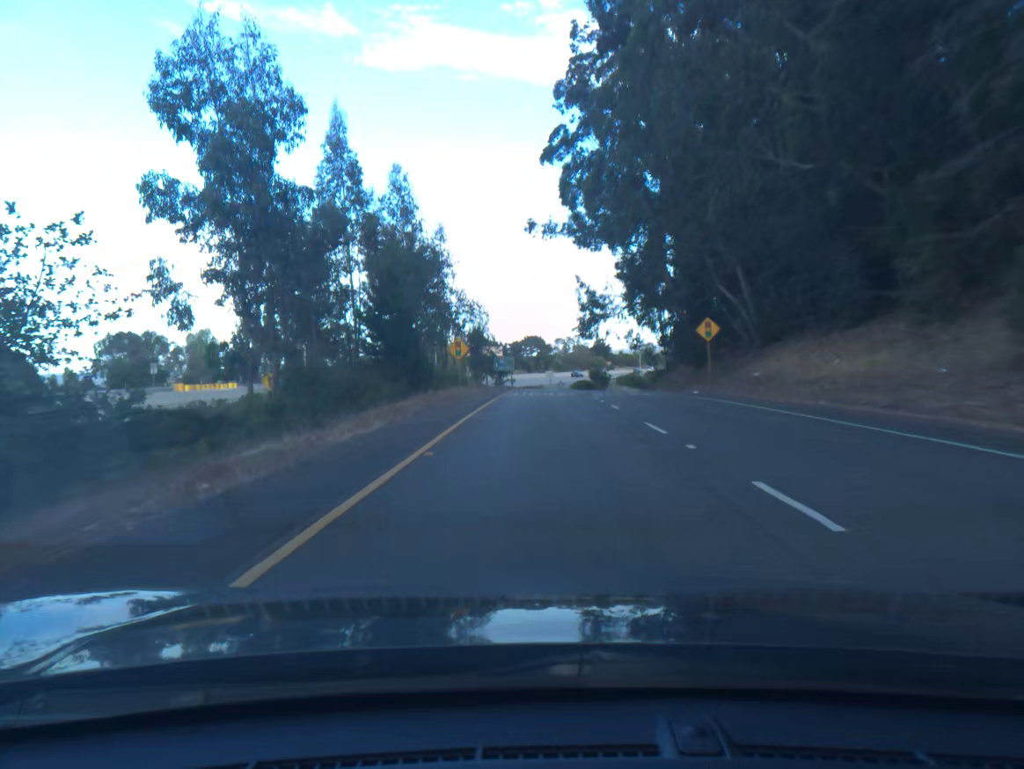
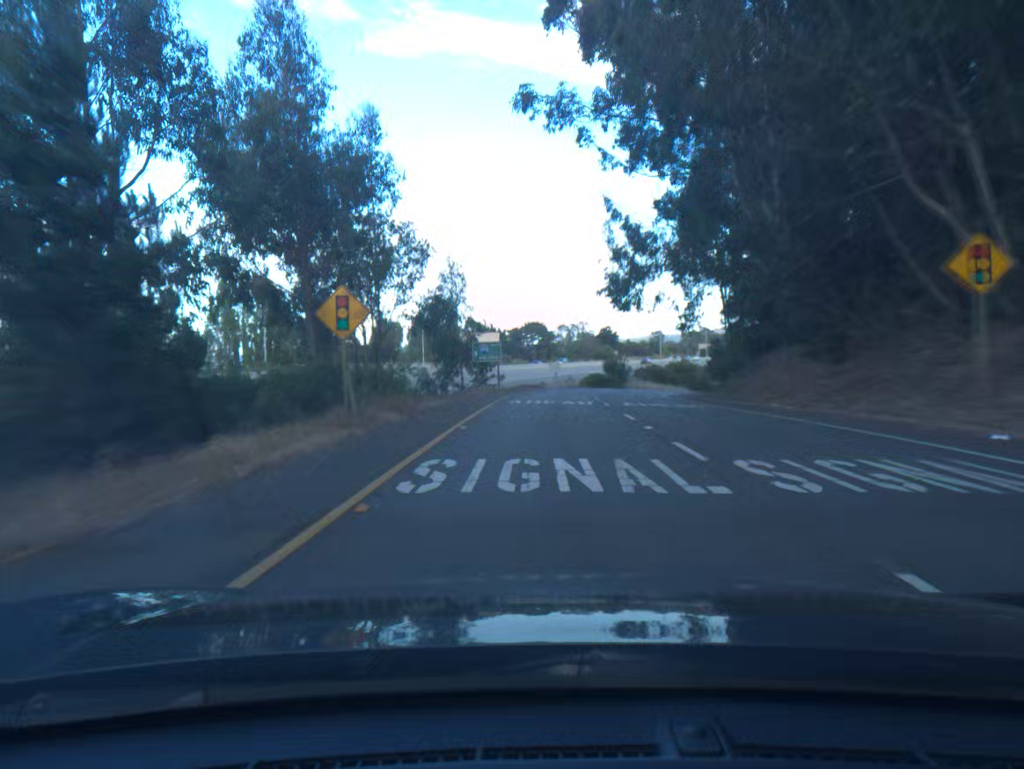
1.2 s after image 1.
(-0.1, +25.3) m; 0°
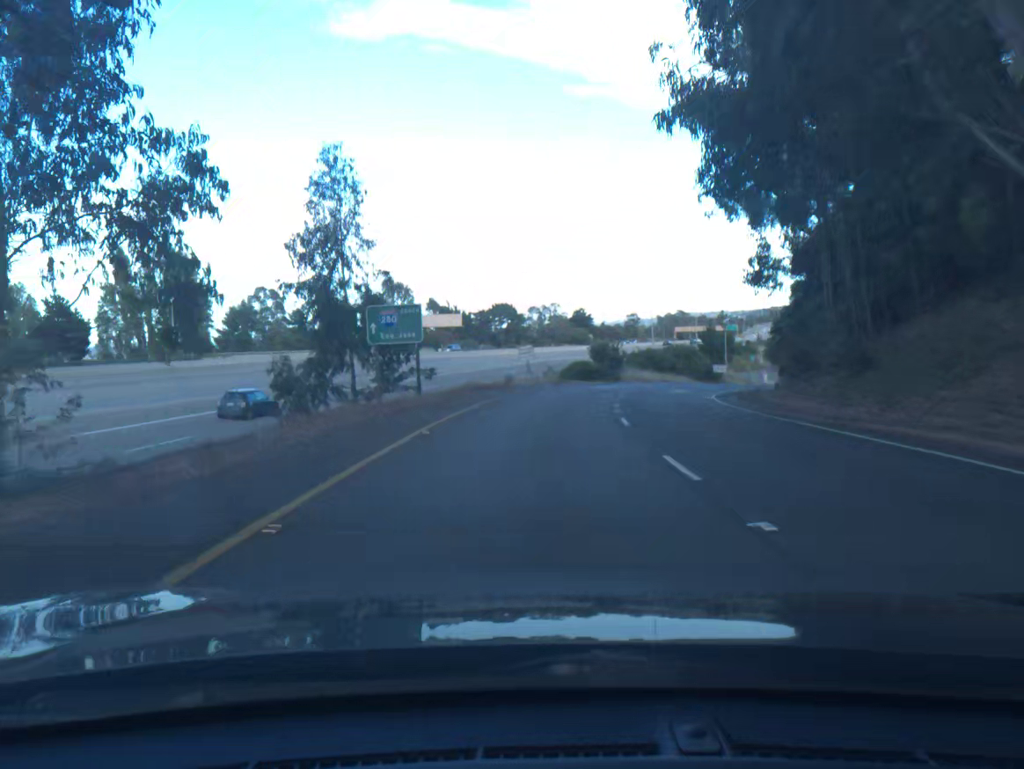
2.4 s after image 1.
(+0.3, +23.7) m; +2°
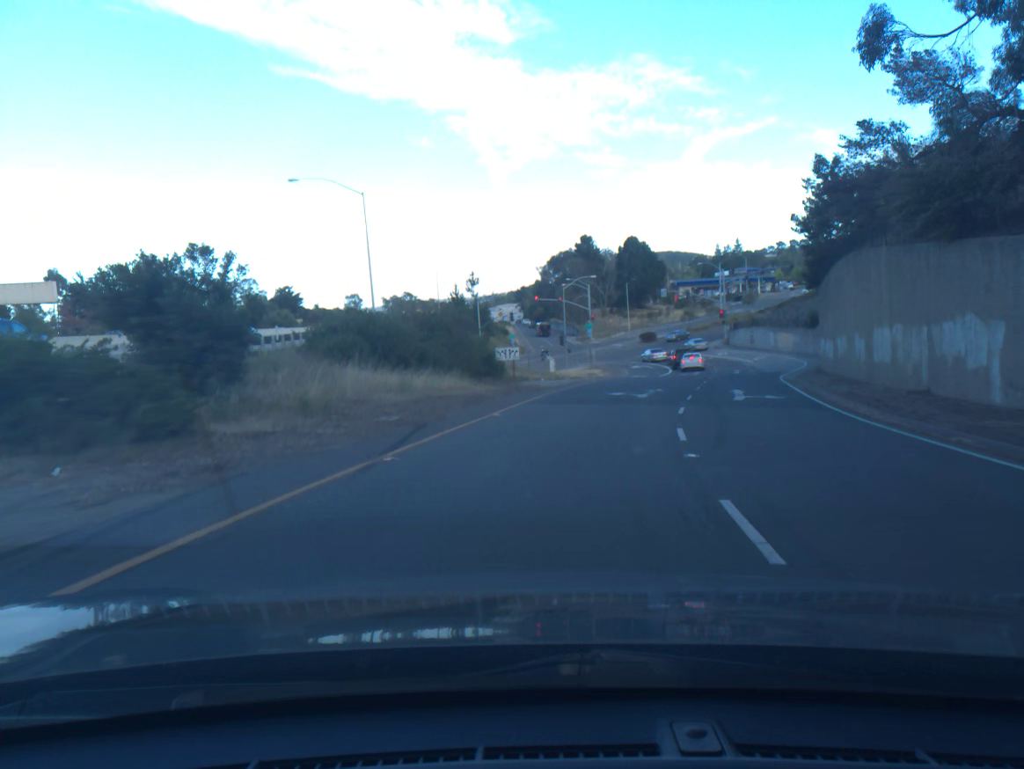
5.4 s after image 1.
(+7.3, +54.1) m; +19°
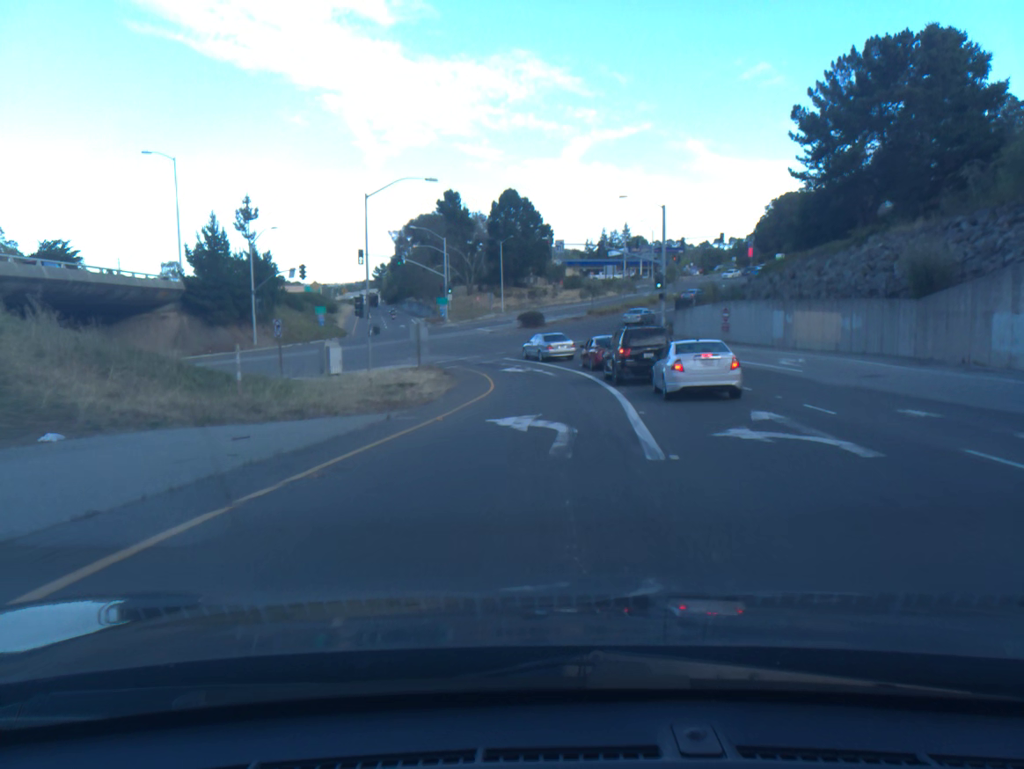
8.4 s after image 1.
(+4.8, +45.4) m; +9°
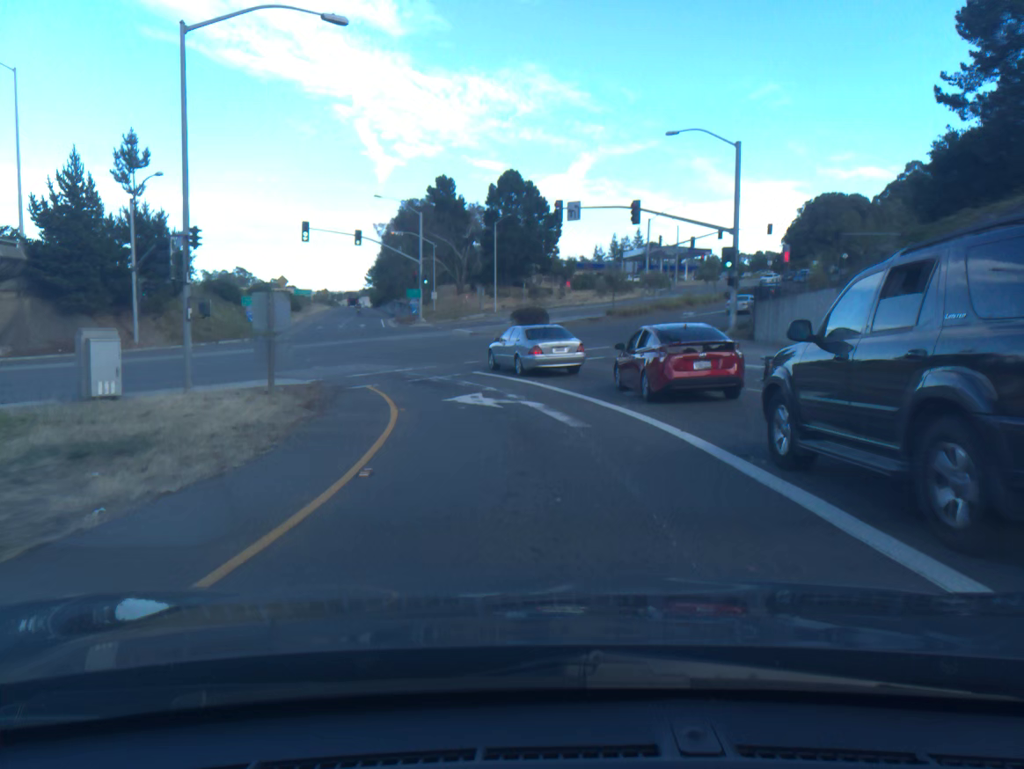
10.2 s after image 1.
(+0.1, +21.7) m; 0°
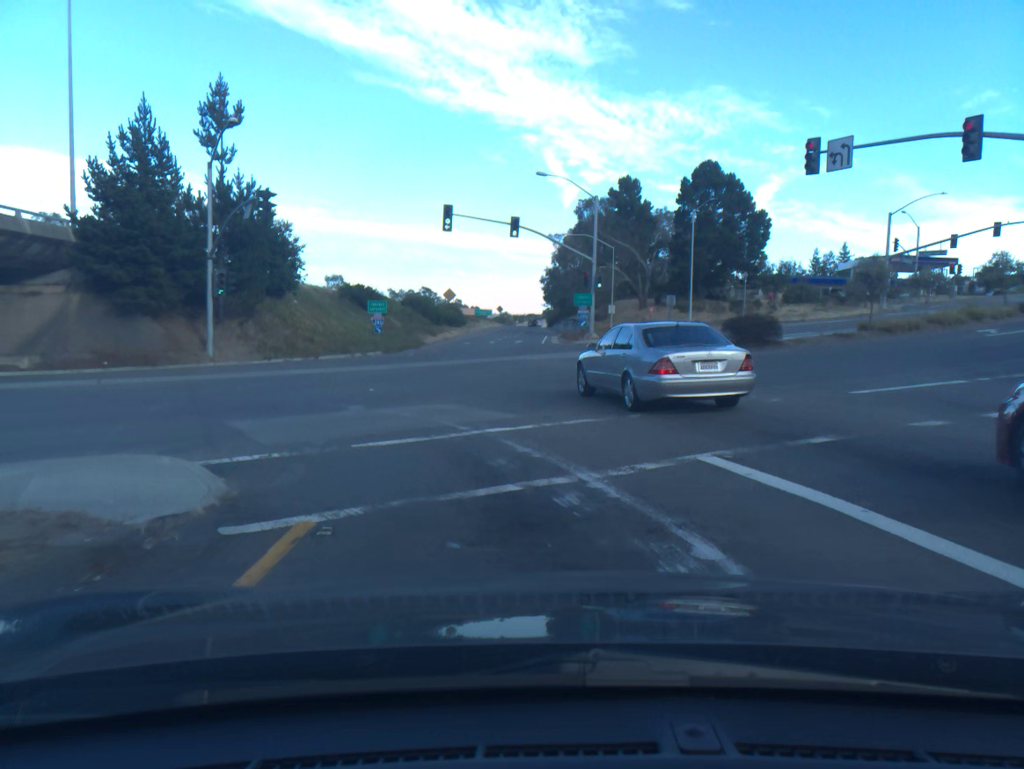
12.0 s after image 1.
(-1.8, +17.4) m; -14°
